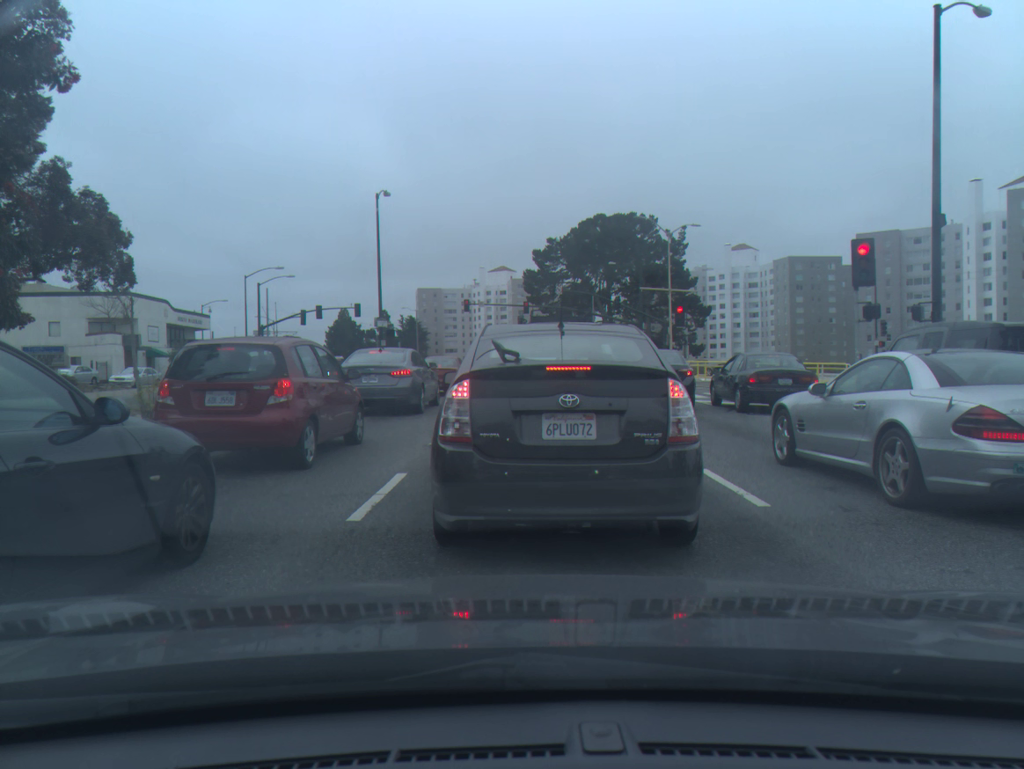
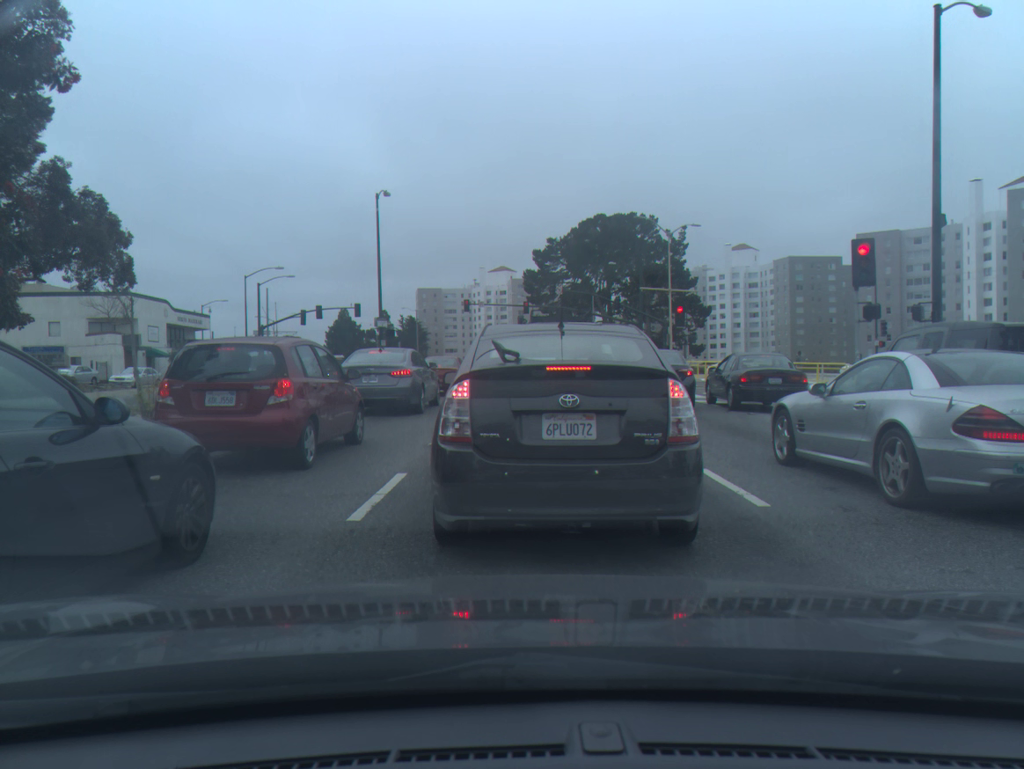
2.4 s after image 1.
(0.0, 0.0) m; 0°
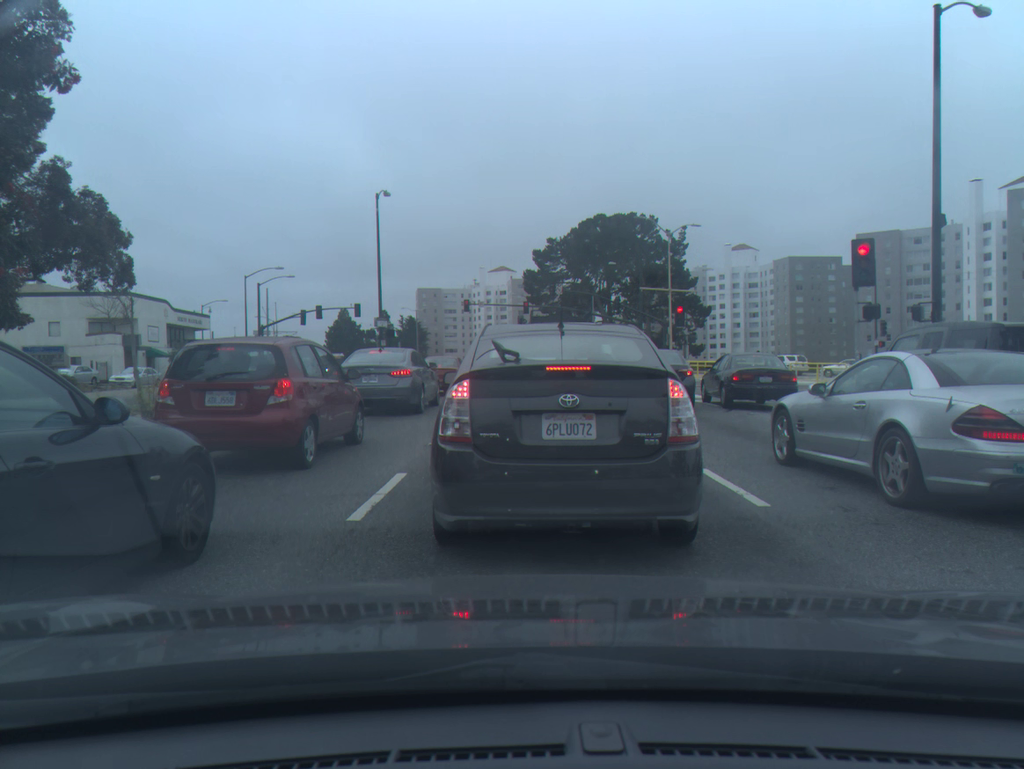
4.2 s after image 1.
(0.0, 0.0) m; 0°
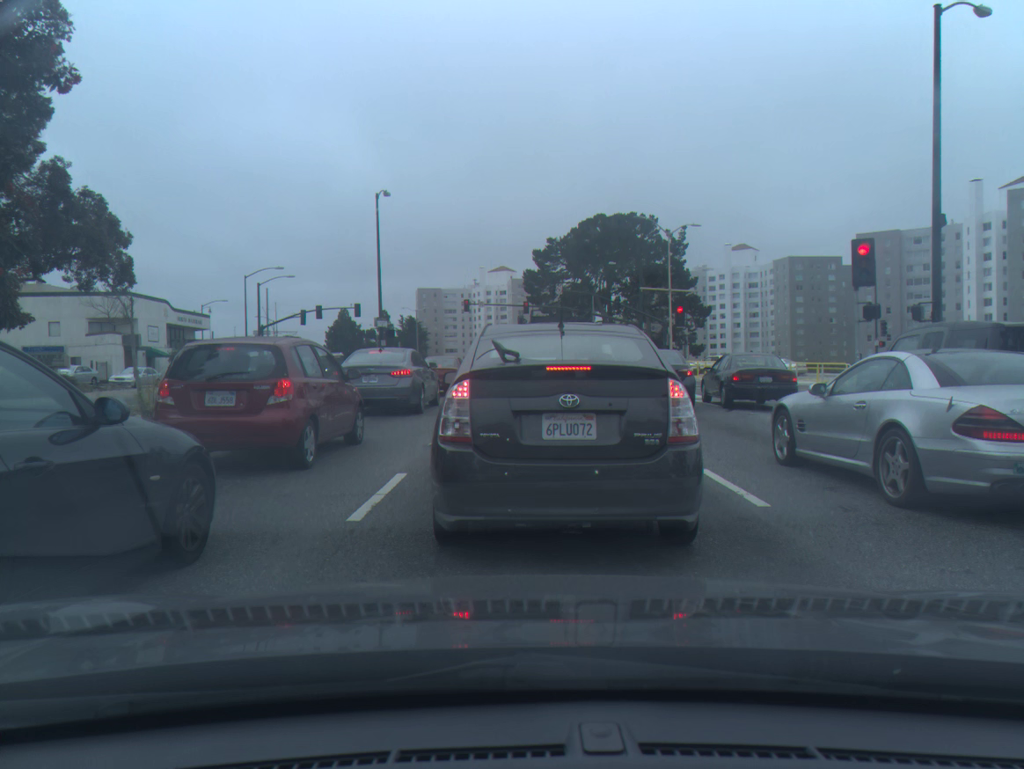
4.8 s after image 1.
(0.0, 0.0) m; 0°
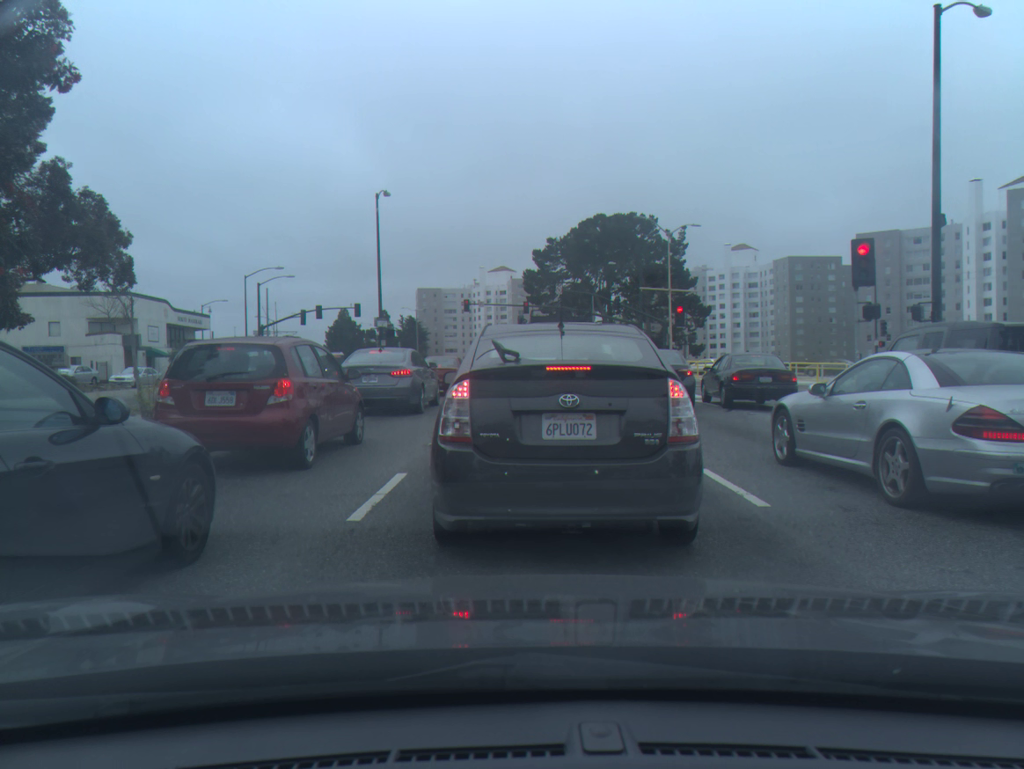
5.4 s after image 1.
(0.0, 0.0) m; 0°
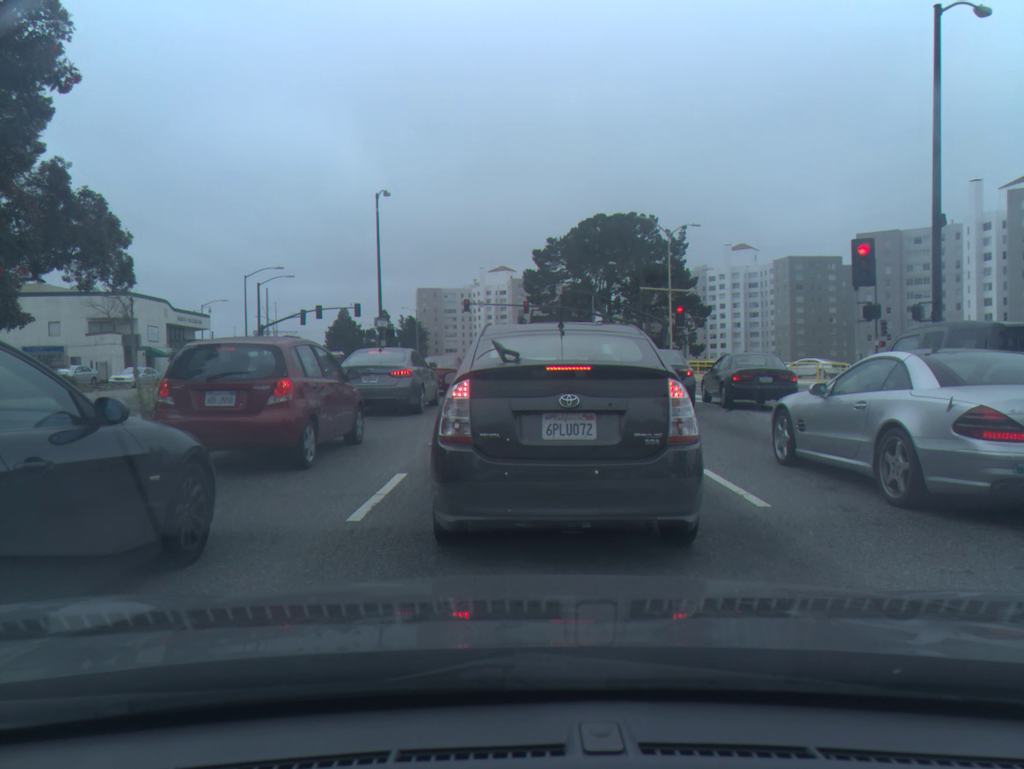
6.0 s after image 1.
(0.0, 0.0) m; 0°
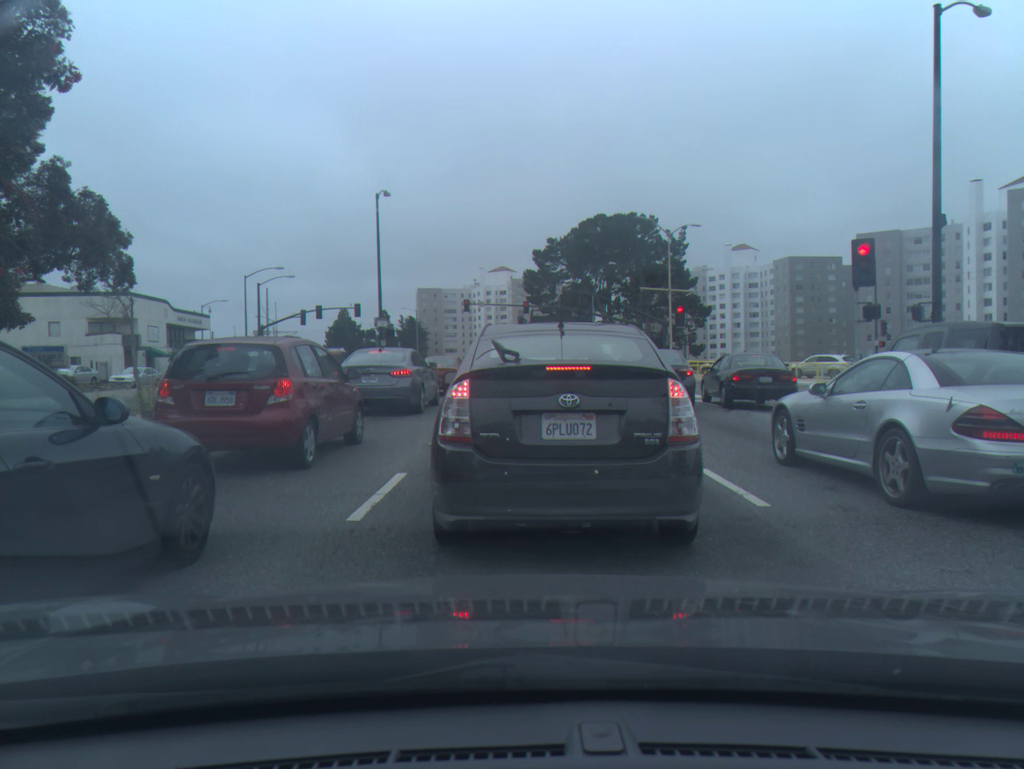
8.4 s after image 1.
(0.0, 0.0) m; 0°
